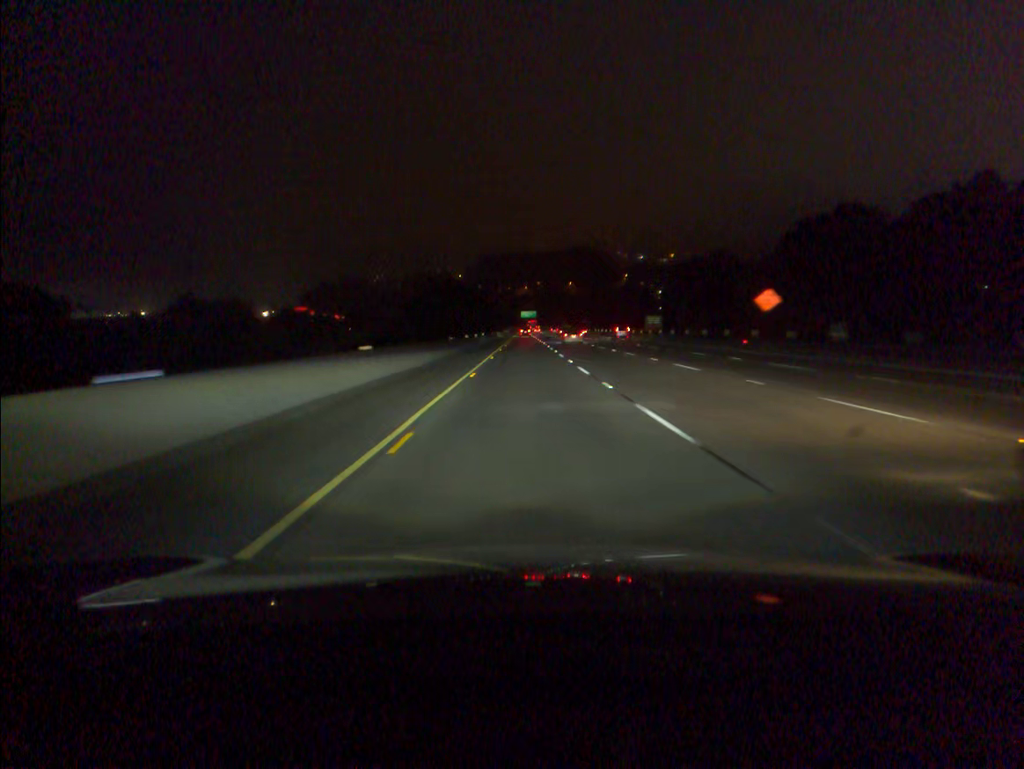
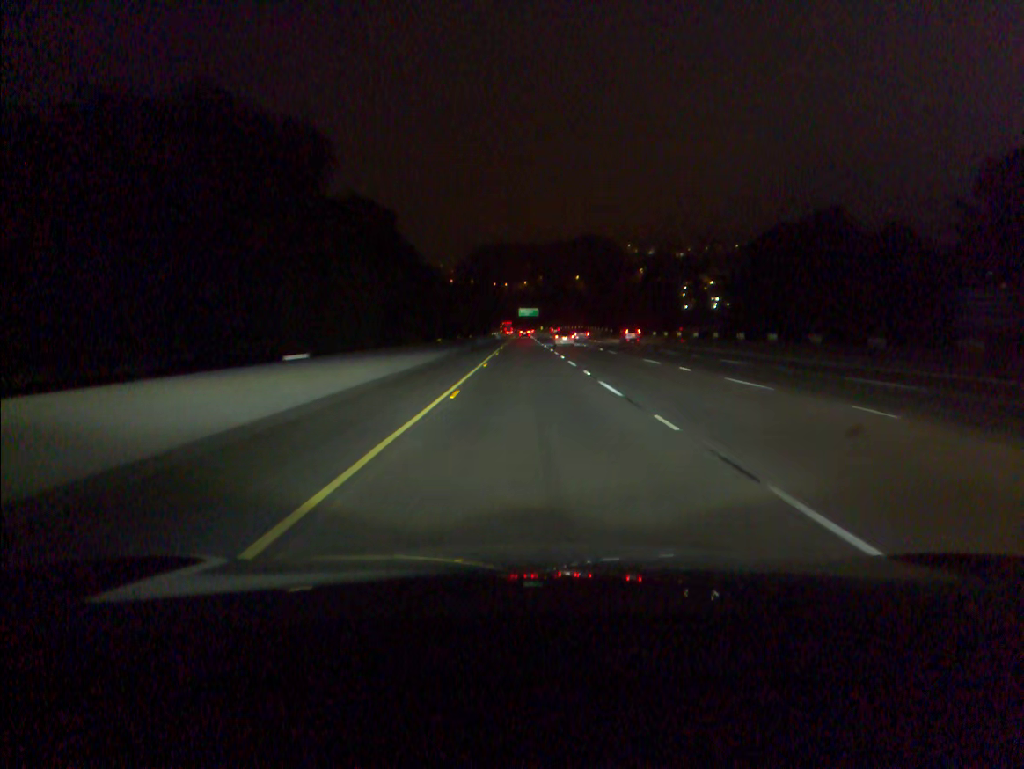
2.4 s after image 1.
(+0.1, +80.6) m; 0°
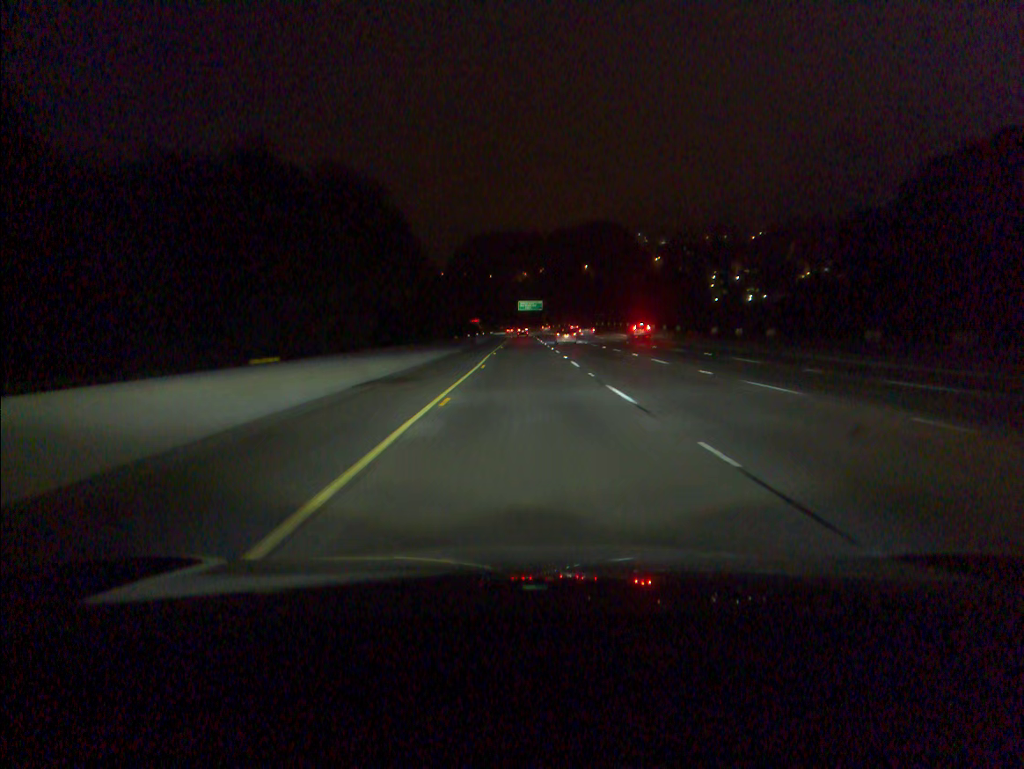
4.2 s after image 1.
(0.0, +60.3) m; 0°
